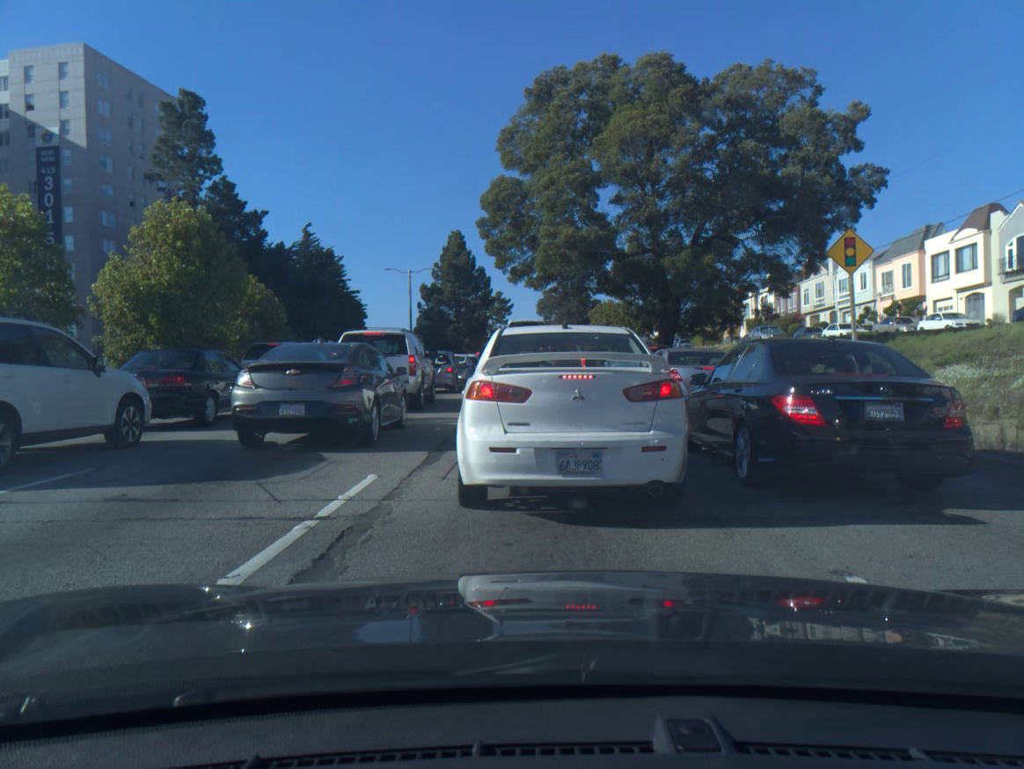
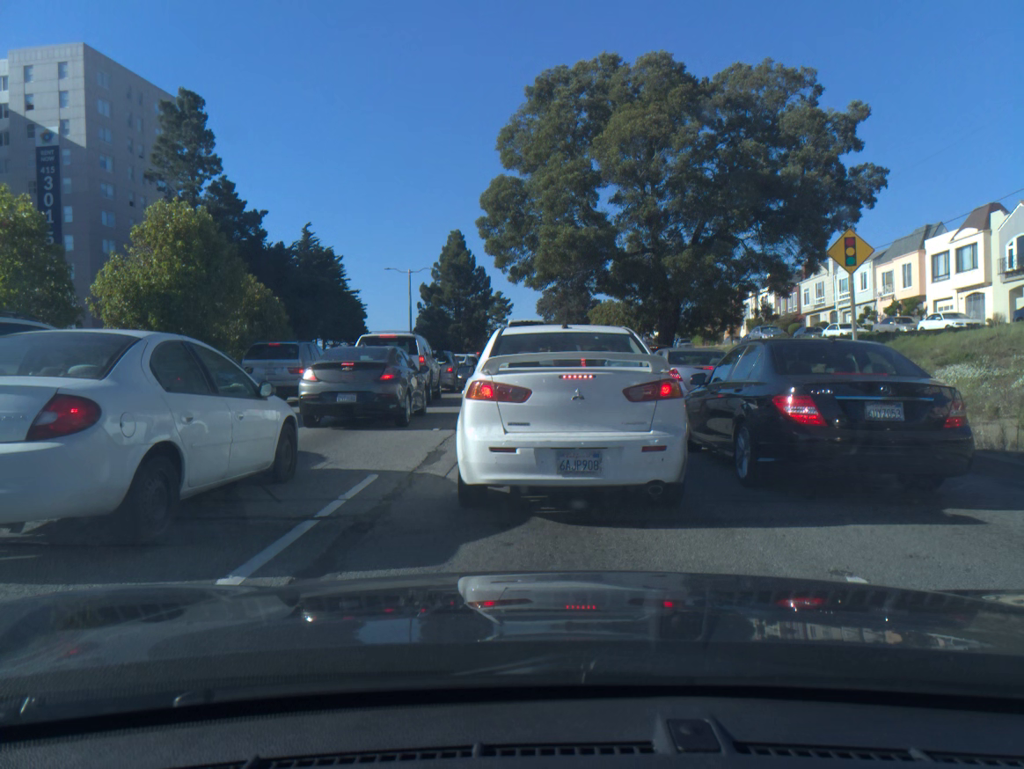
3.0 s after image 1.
(0.0, 0.0) m; 0°
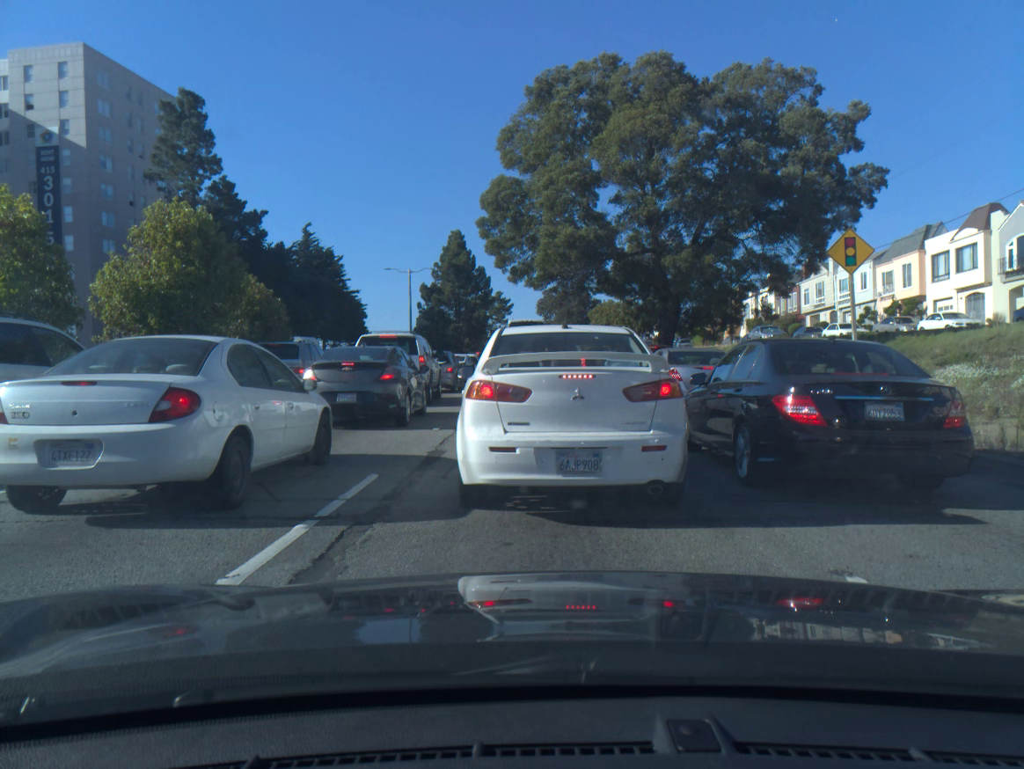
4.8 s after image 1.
(0.0, 0.0) m; 0°
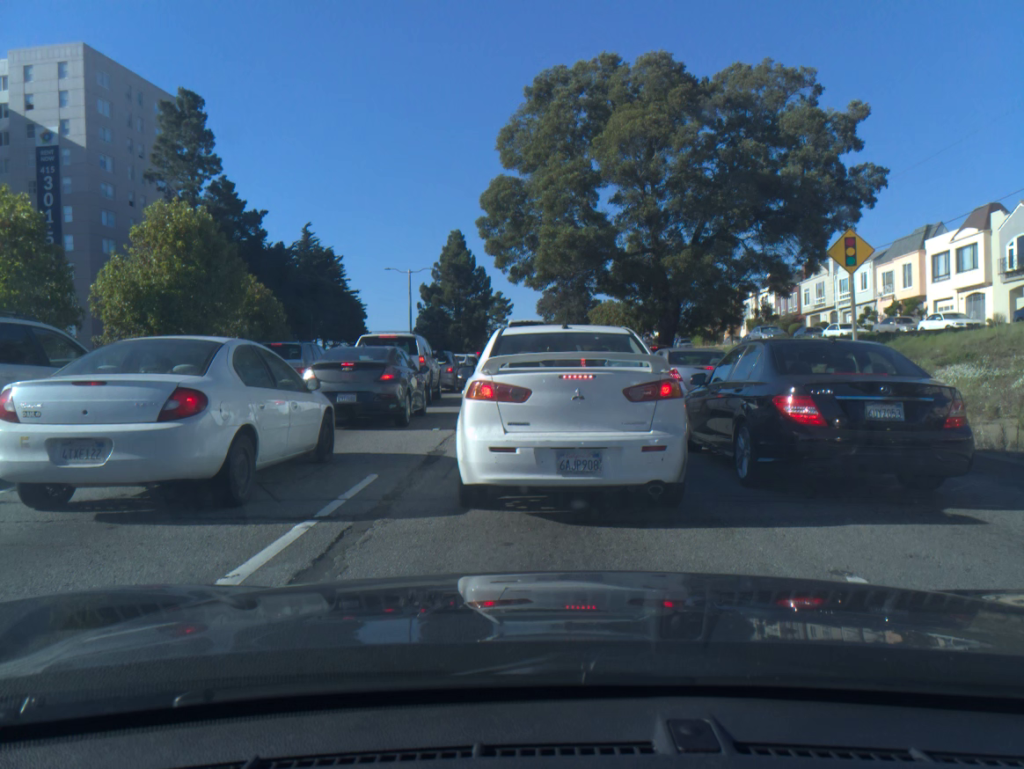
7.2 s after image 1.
(0.0, 0.0) m; 0°
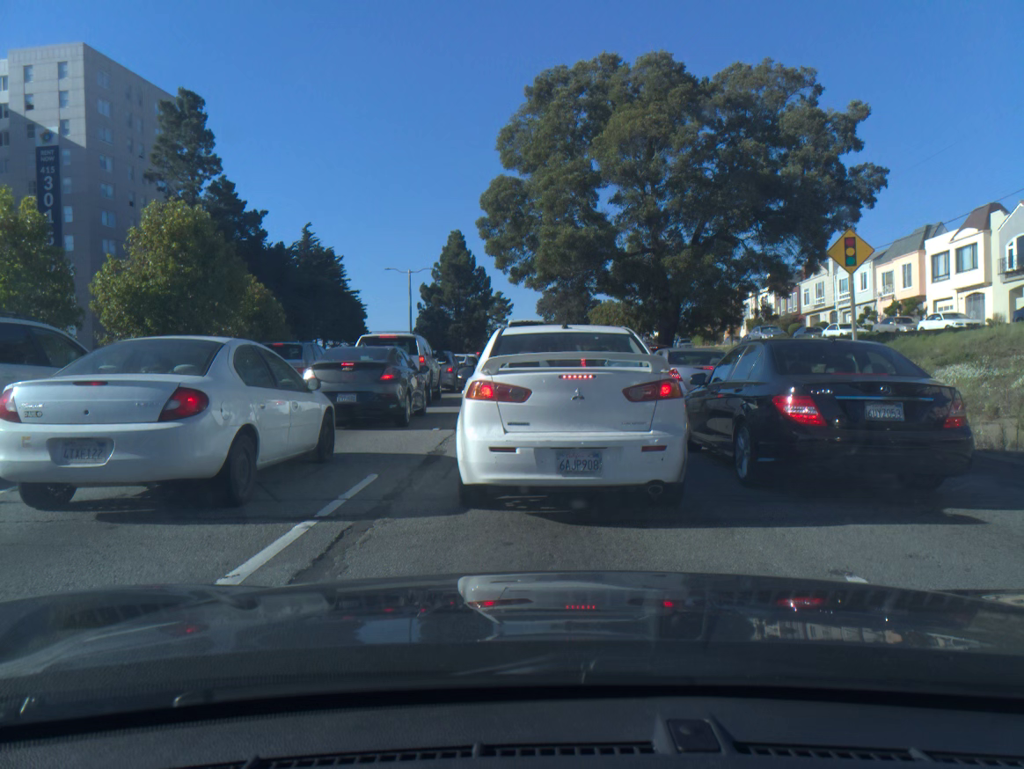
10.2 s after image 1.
(0.0, 0.0) m; 0°
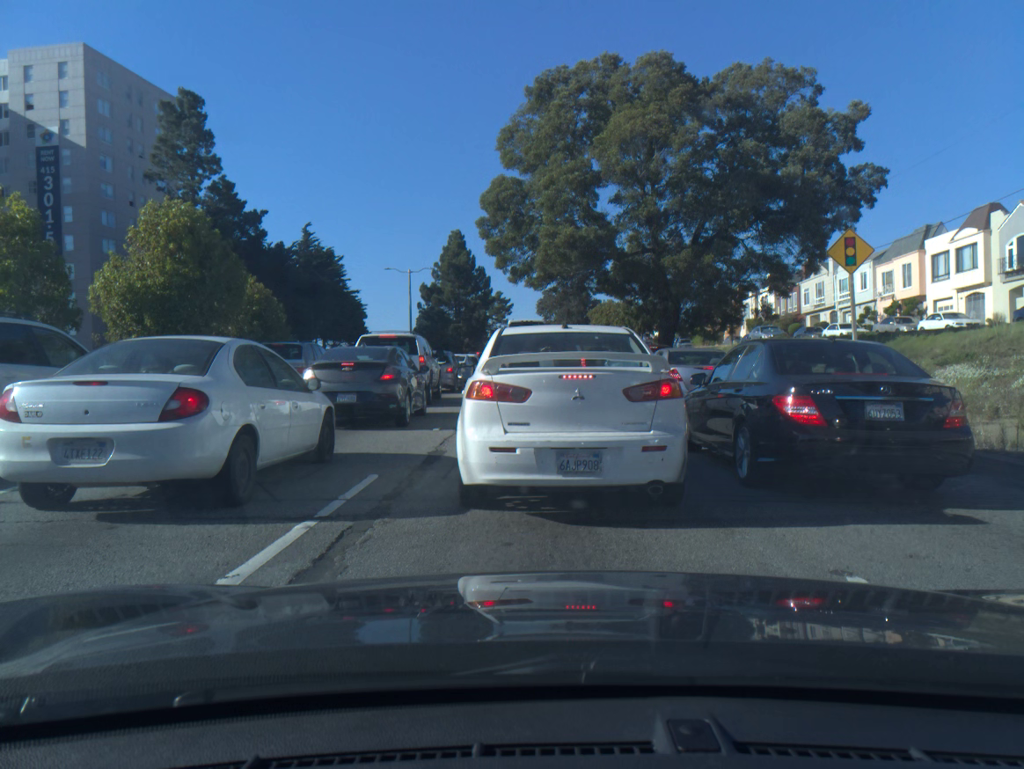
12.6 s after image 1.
(0.0, 0.0) m; 0°
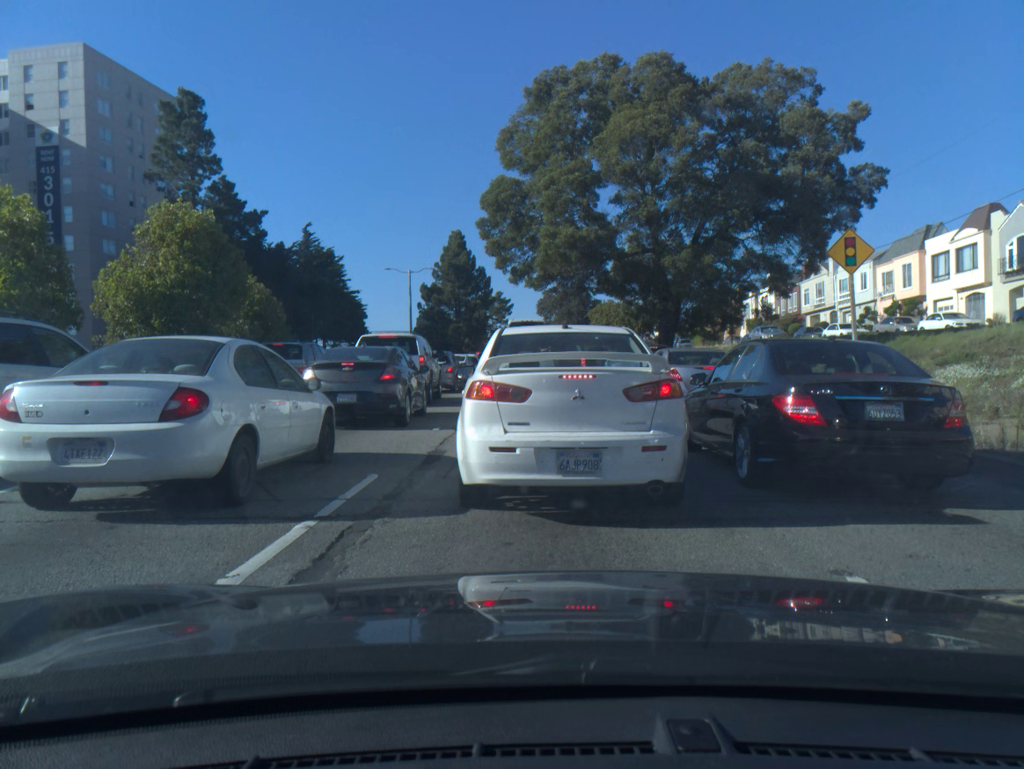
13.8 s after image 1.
(0.0, 0.0) m; 0°
